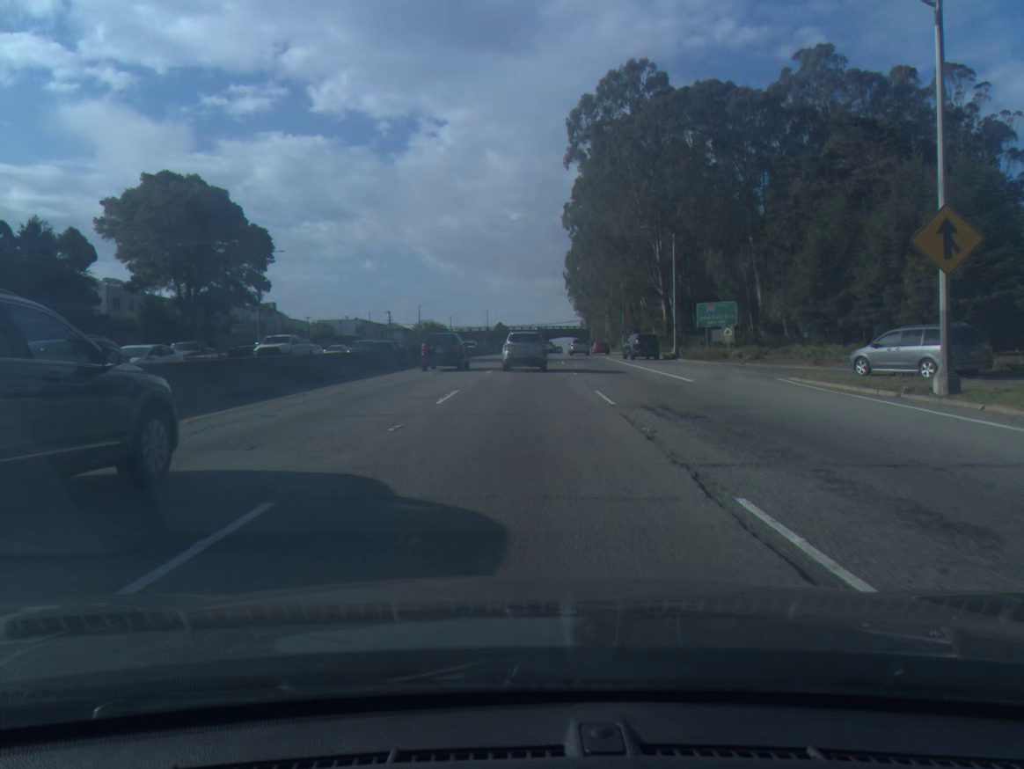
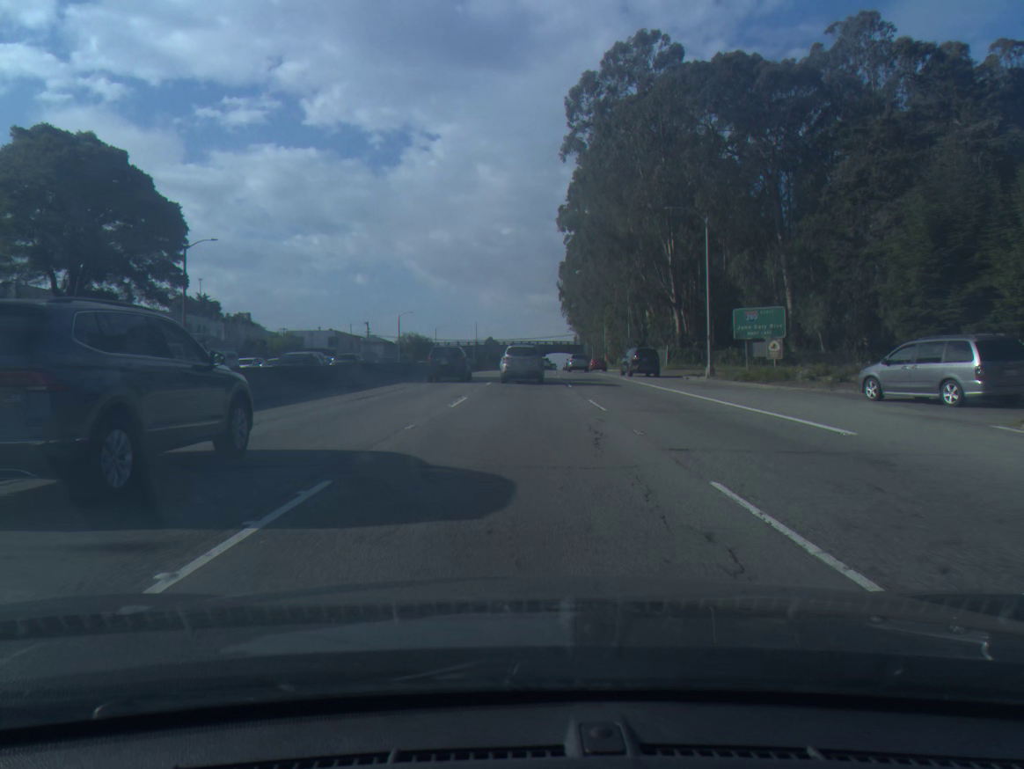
(+0.1, +13.3) m; +1°
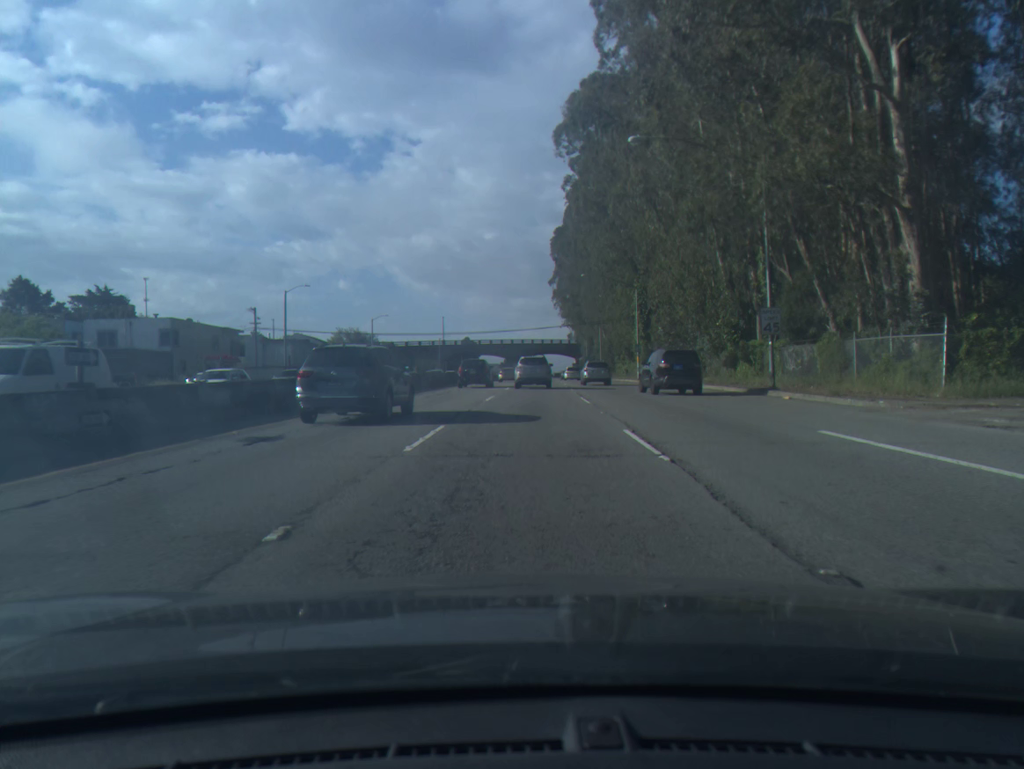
(+0.9, +52.2) m; +1°
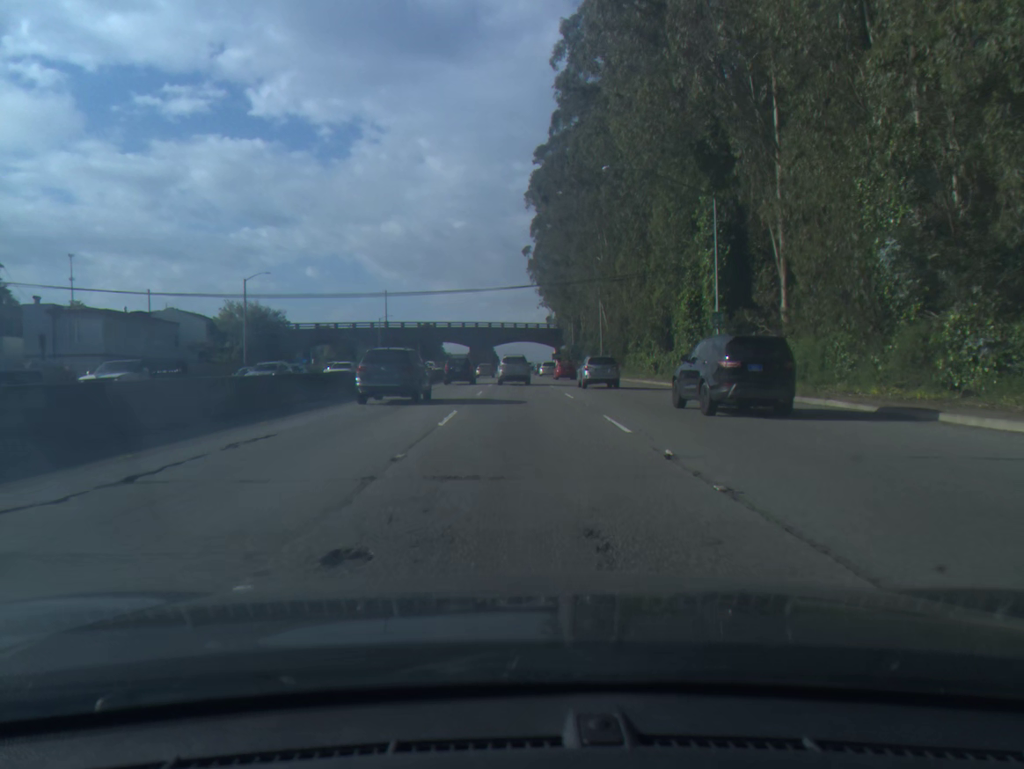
(+0.7, +40.0) m; +2°
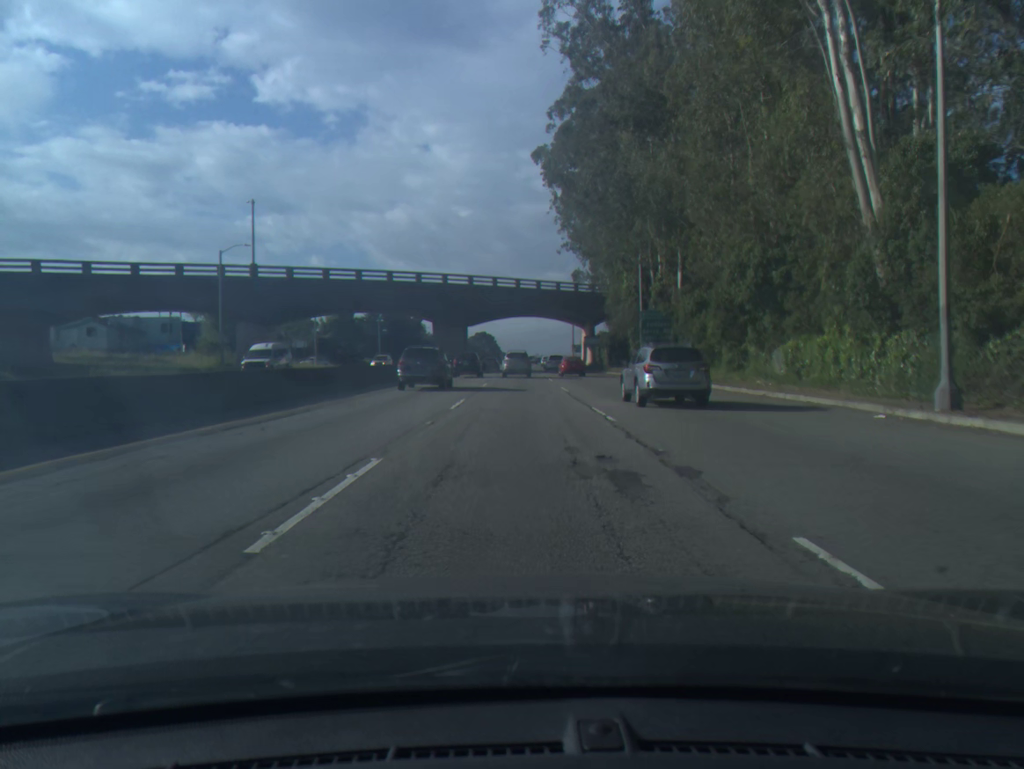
(-0.1, +69.6) m; 0°
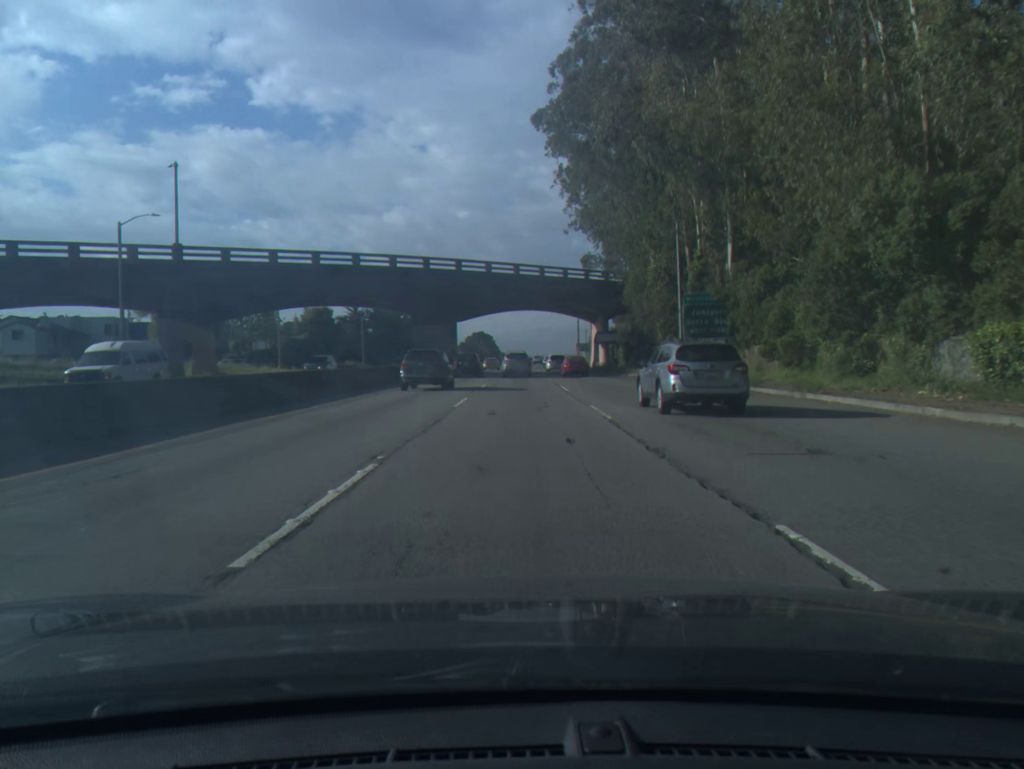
(0.0, +14.2) m; 0°
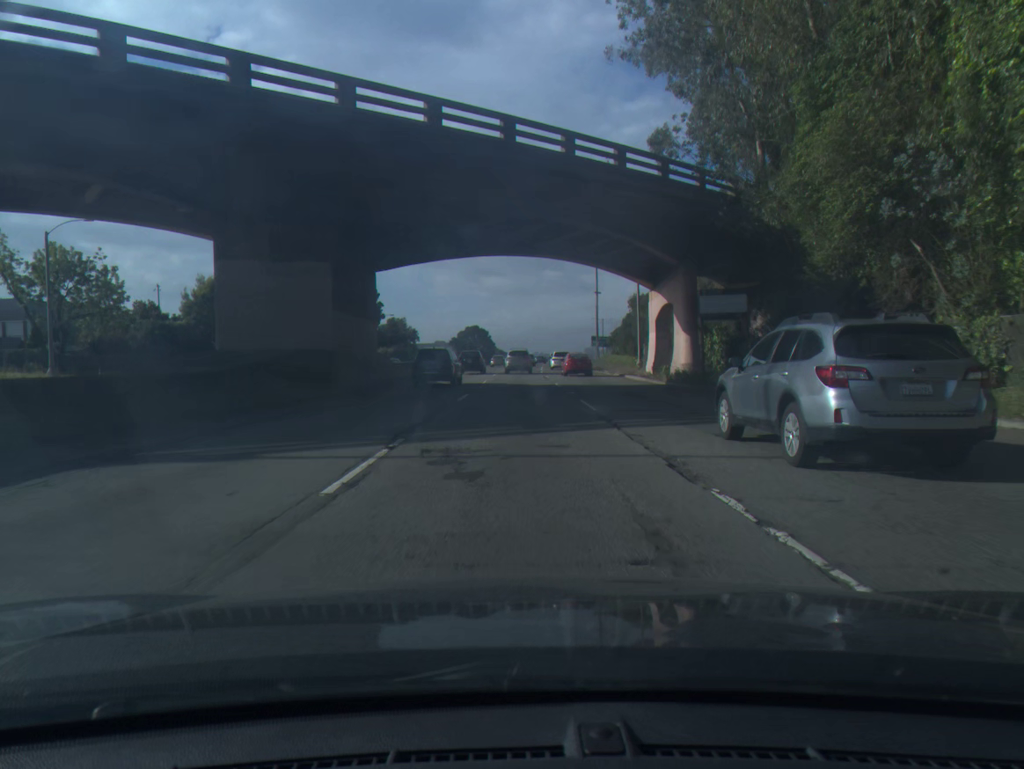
(0.0, +42.8) m; 0°
